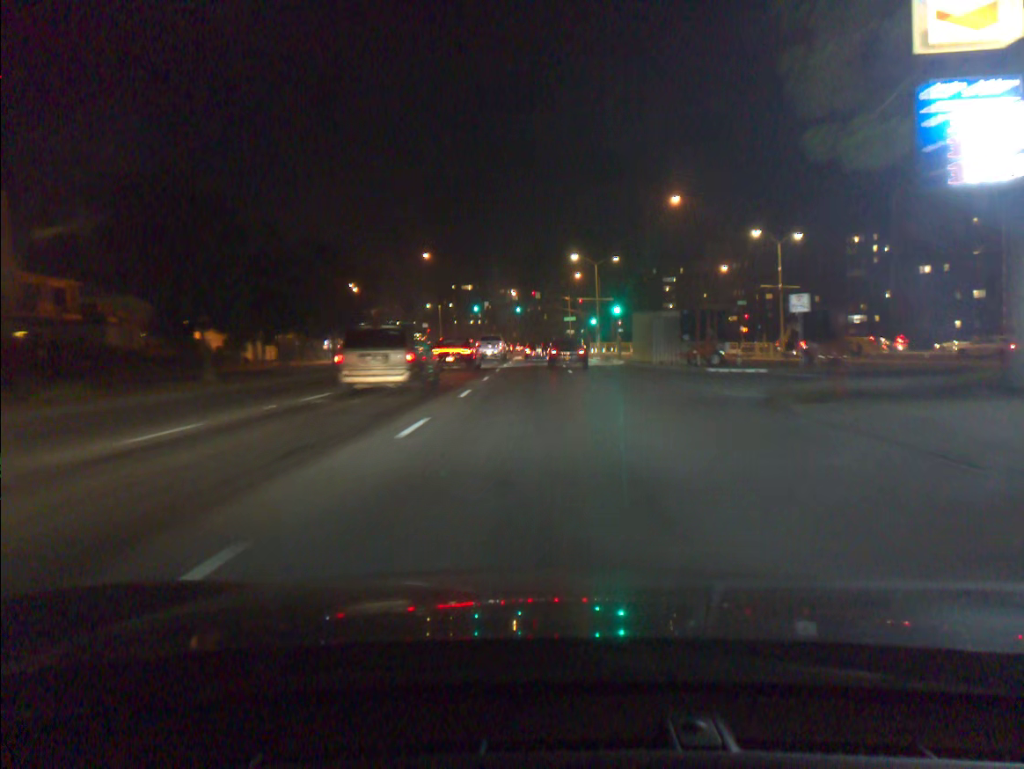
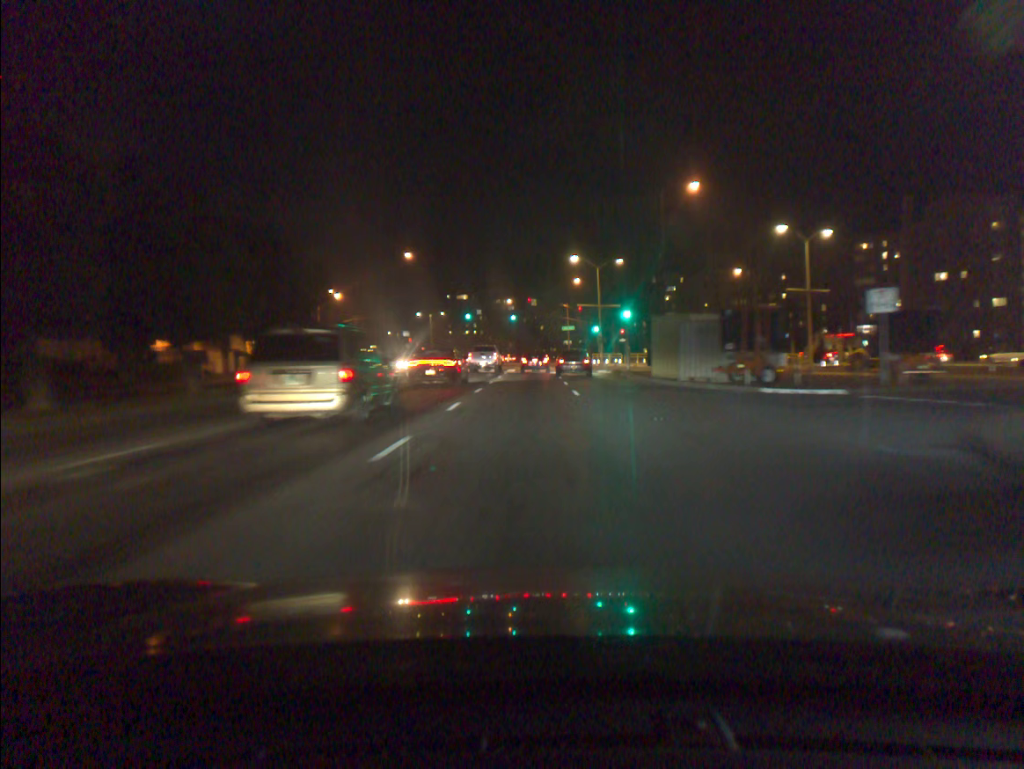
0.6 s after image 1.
(0.0, +8.7) m; 0°
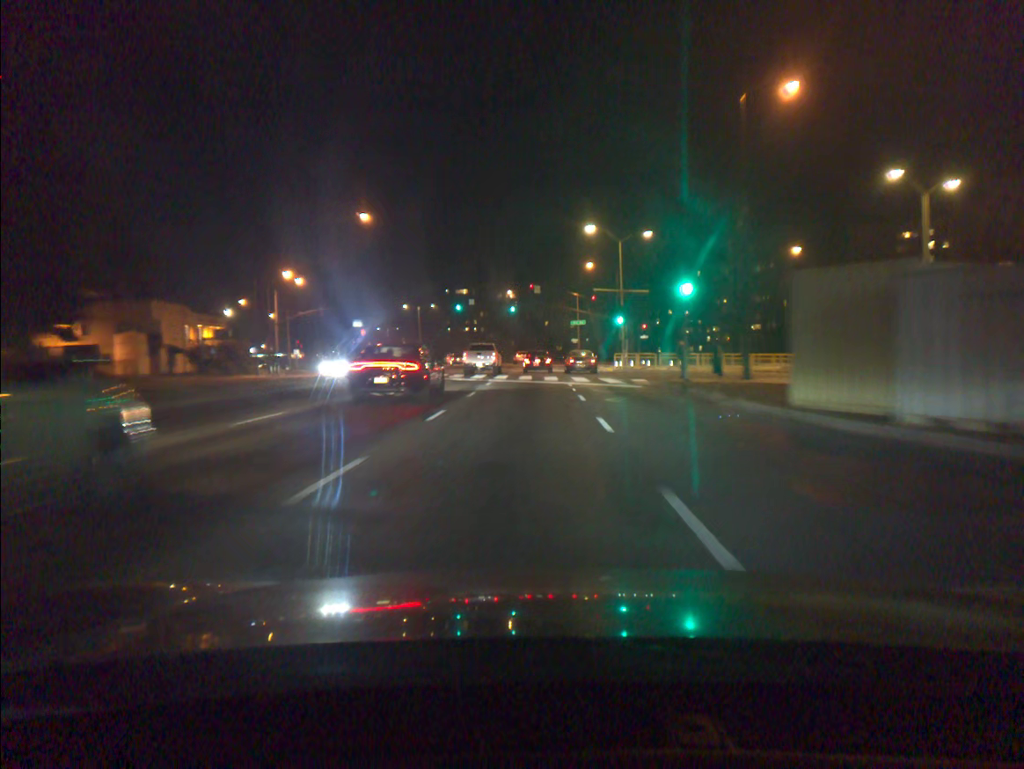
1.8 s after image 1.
(-0.1, +17.8) m; 0°
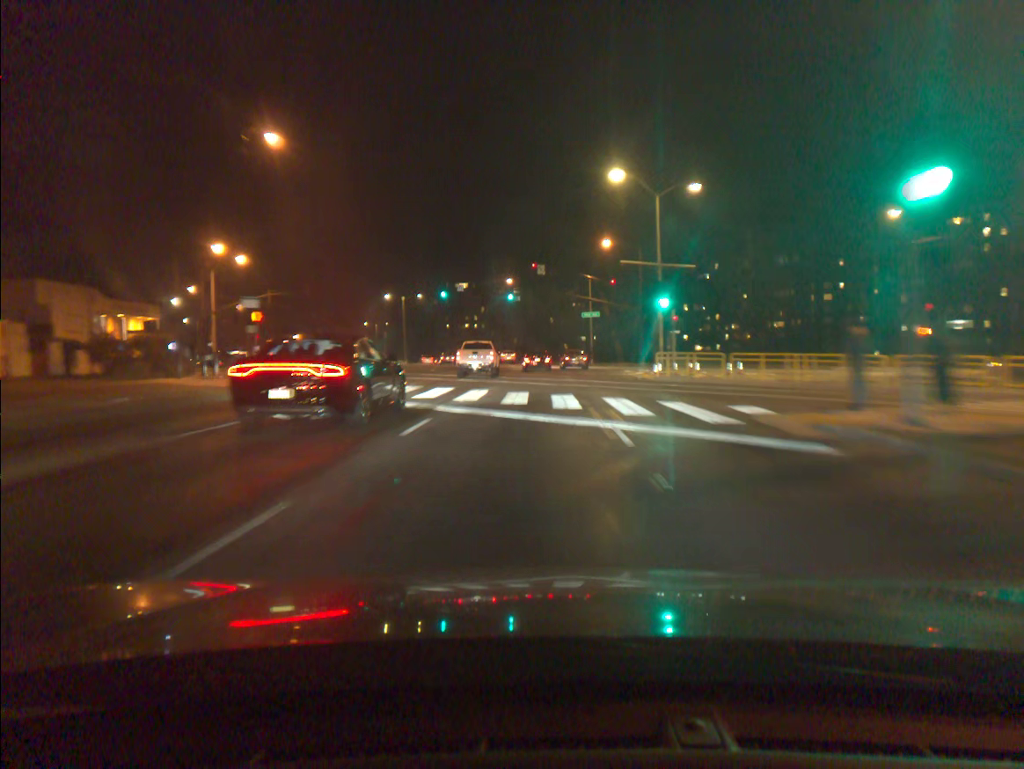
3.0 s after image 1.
(-0.1, +17.7) m; 0°
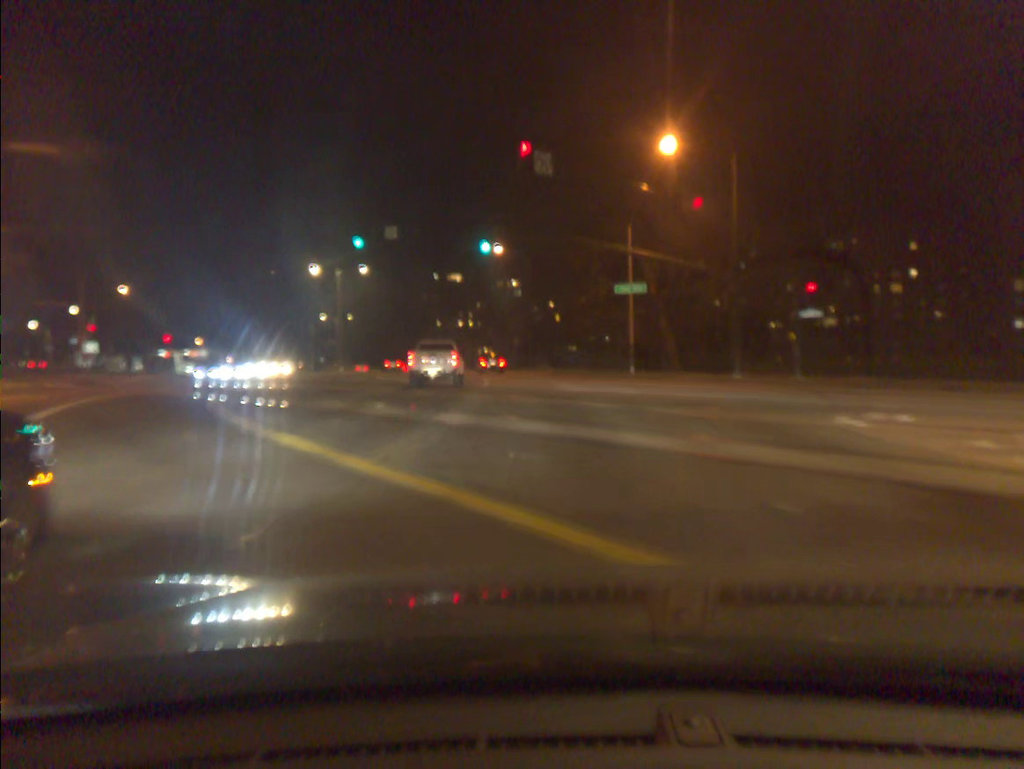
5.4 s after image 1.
(+0.1, +35.5) m; 0°
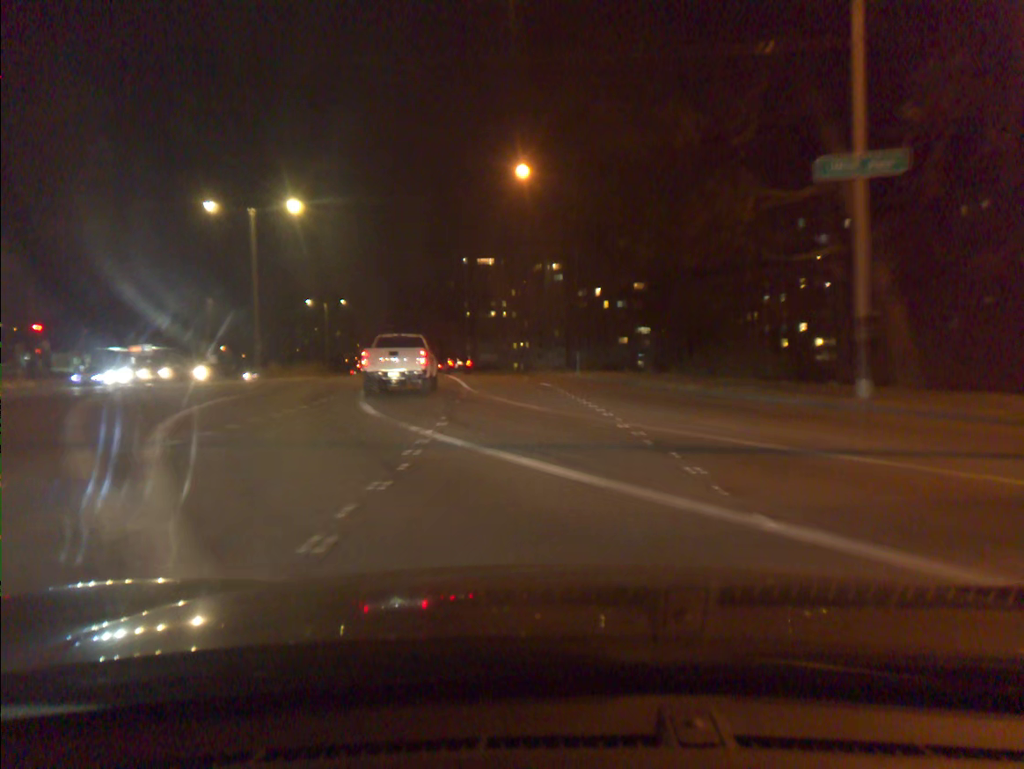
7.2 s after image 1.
(-0.7, +29.3) m; -3°
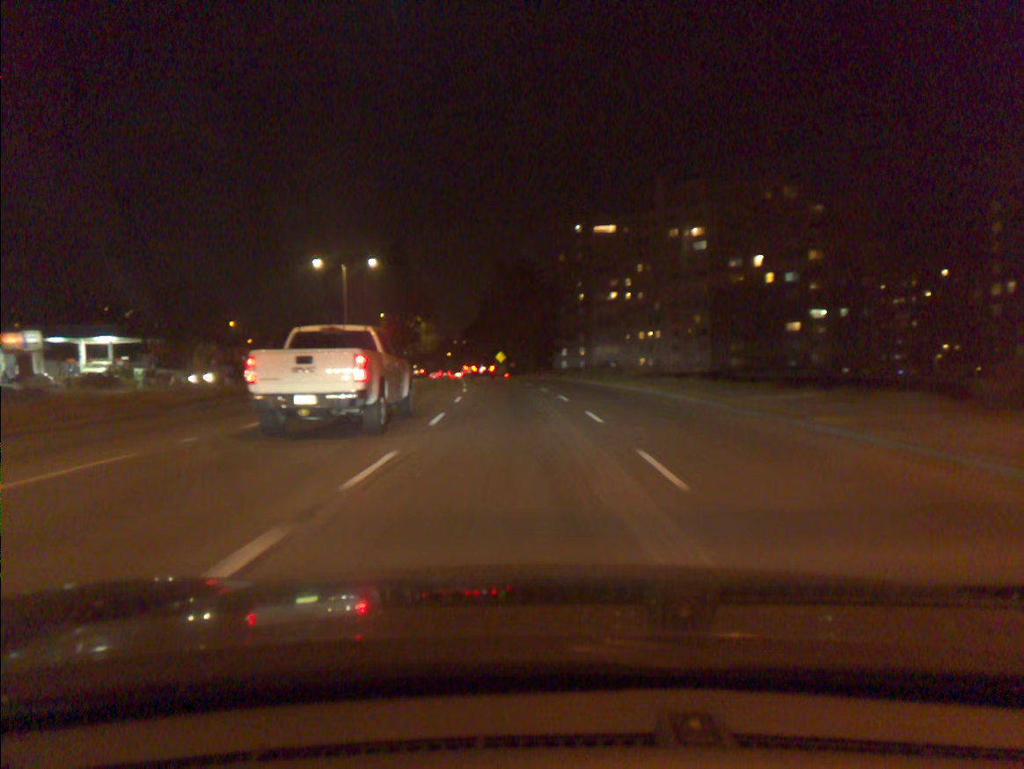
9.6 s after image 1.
(-3.1, +42.3) m; -9°
